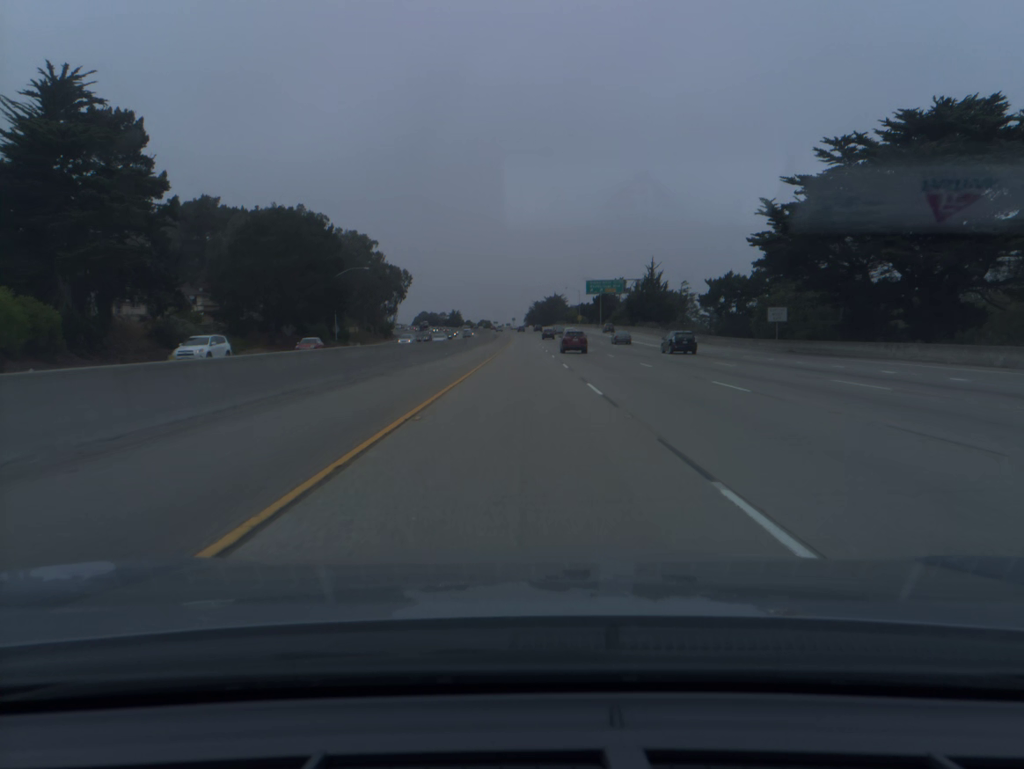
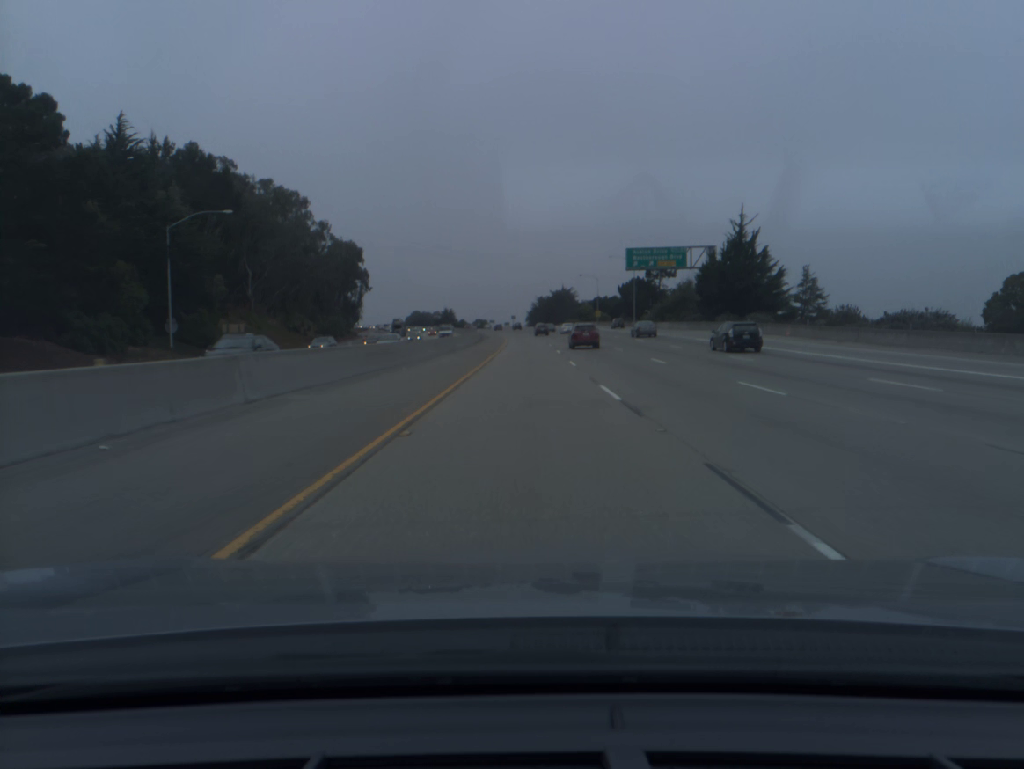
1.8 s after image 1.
(-0.1, +60.5) m; 0°
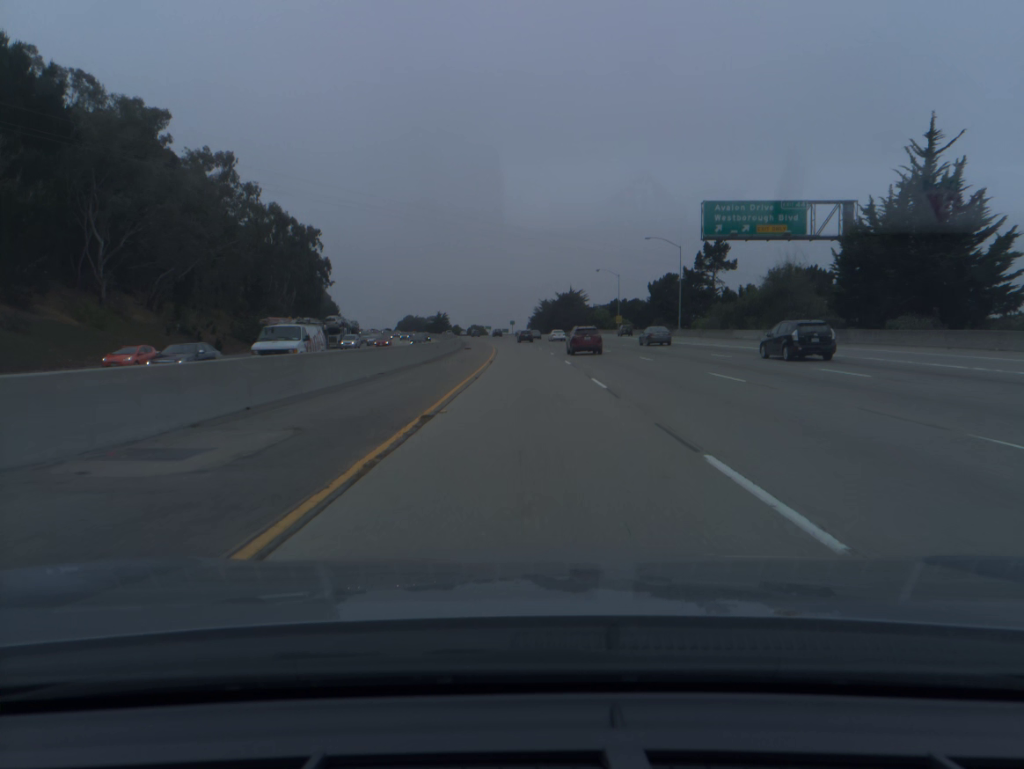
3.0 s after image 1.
(-0.1, +40.2) m; 0°
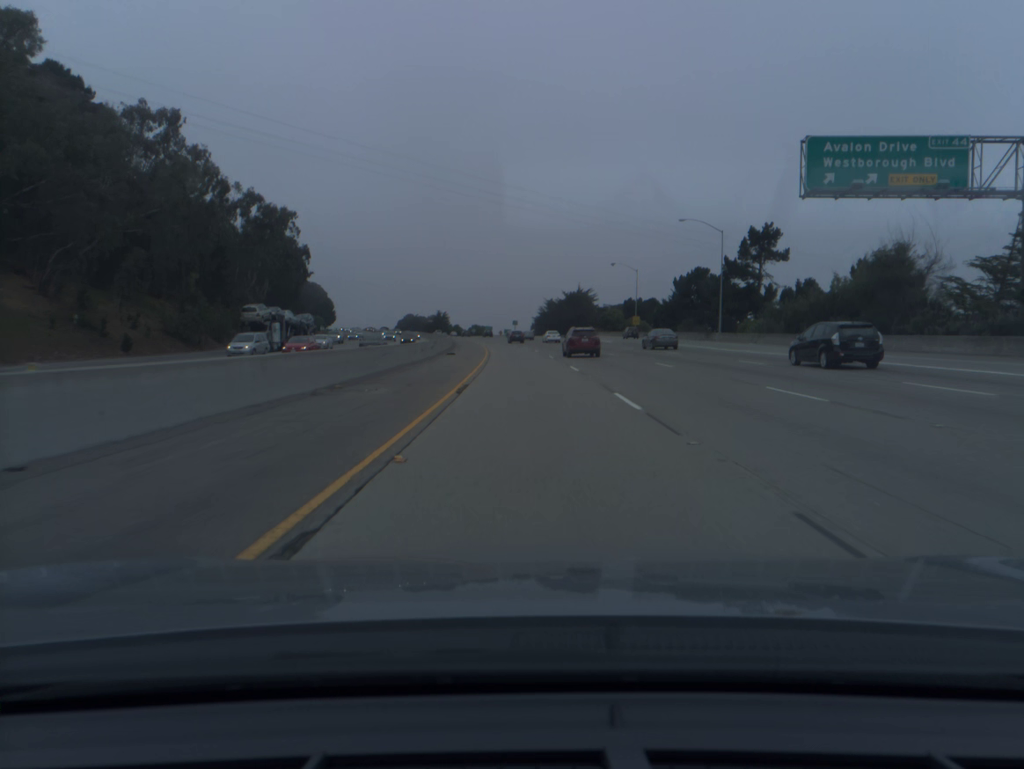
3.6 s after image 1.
(0.0, +20.0) m; 0°
